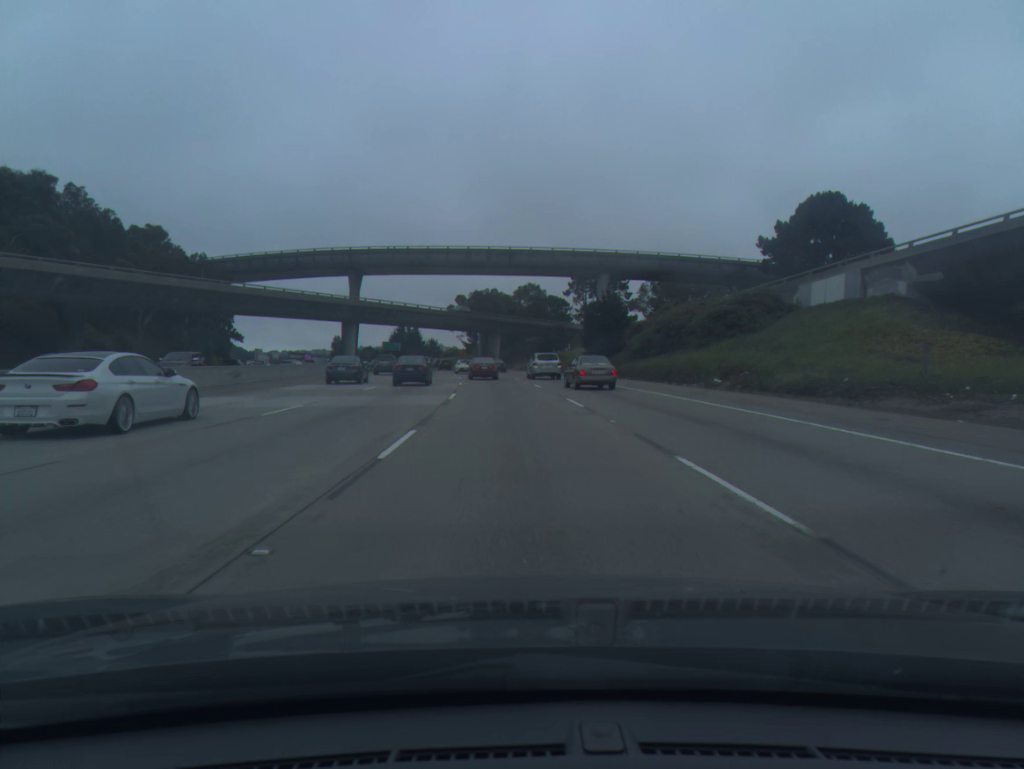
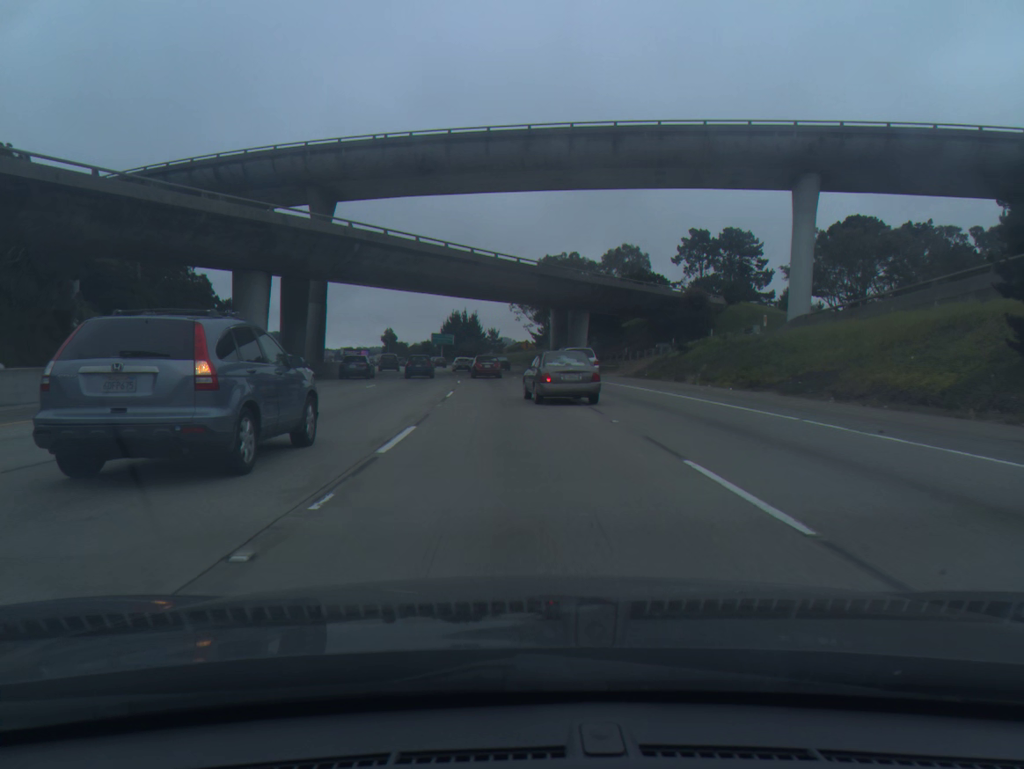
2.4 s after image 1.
(-2.6, +58.3) m; -5°
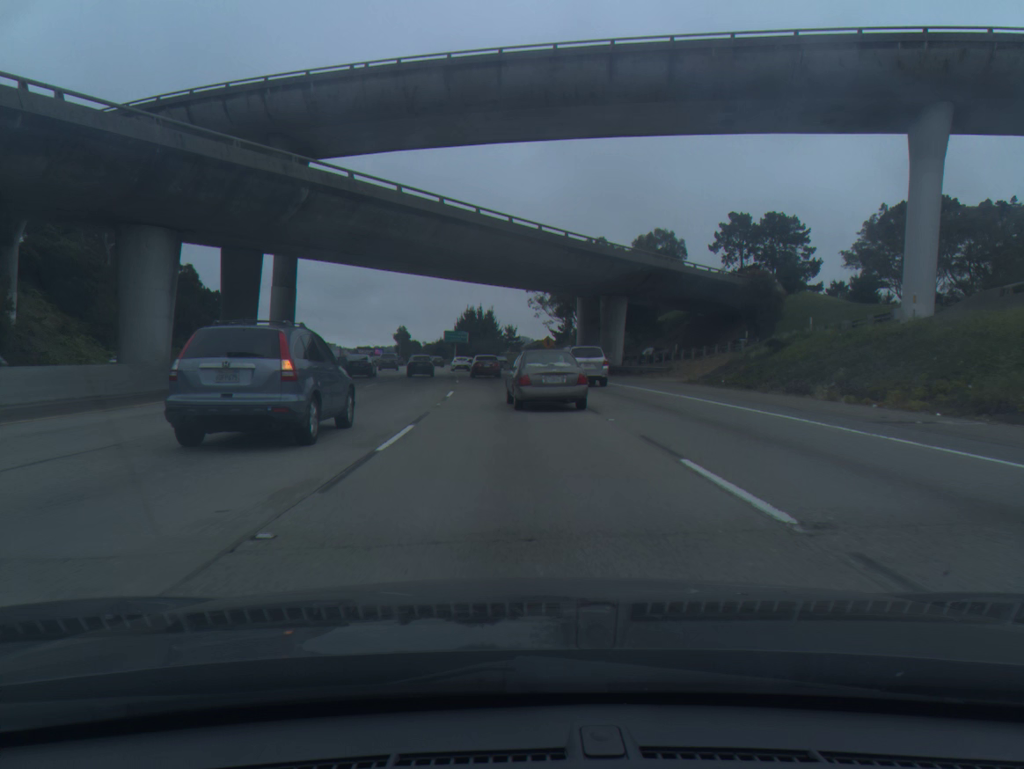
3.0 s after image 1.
(-0.2, +14.4) m; -1°
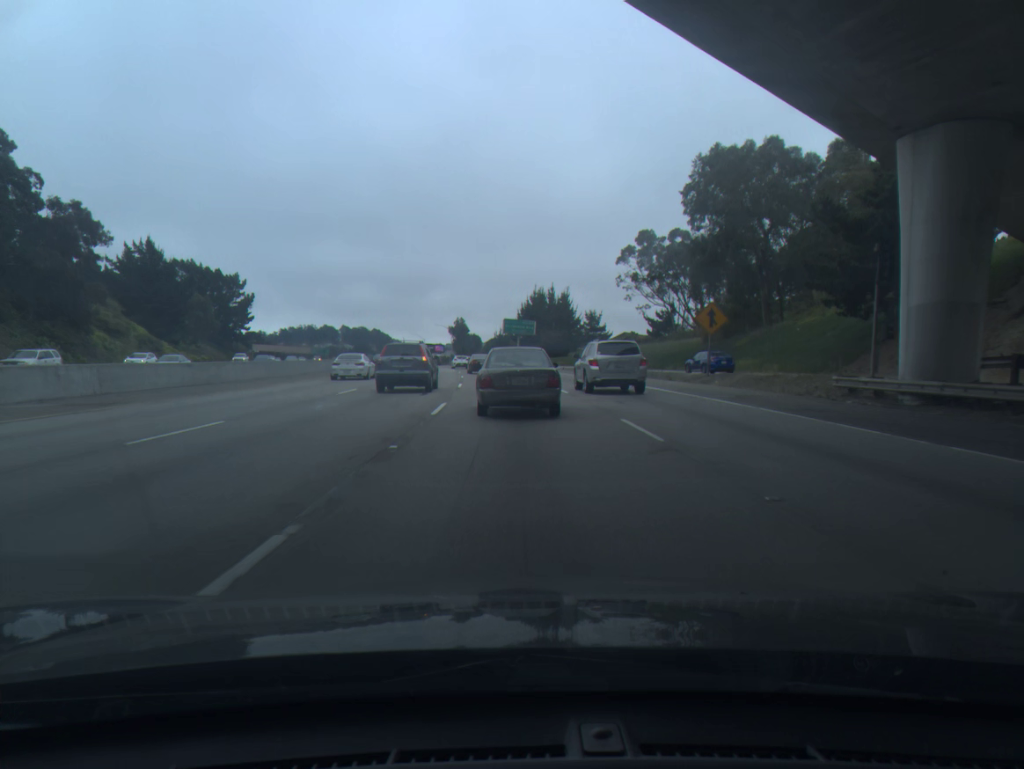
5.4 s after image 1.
(-2.4, +52.5) m; -5°
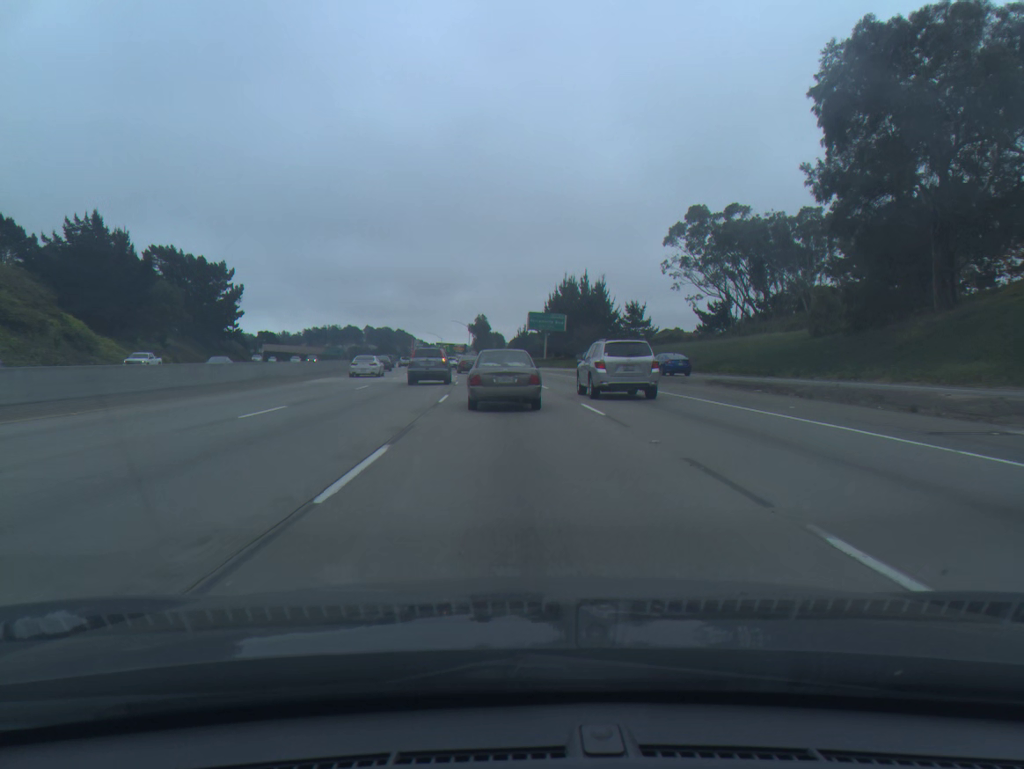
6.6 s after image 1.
(-0.3, +24.2) m; -2°
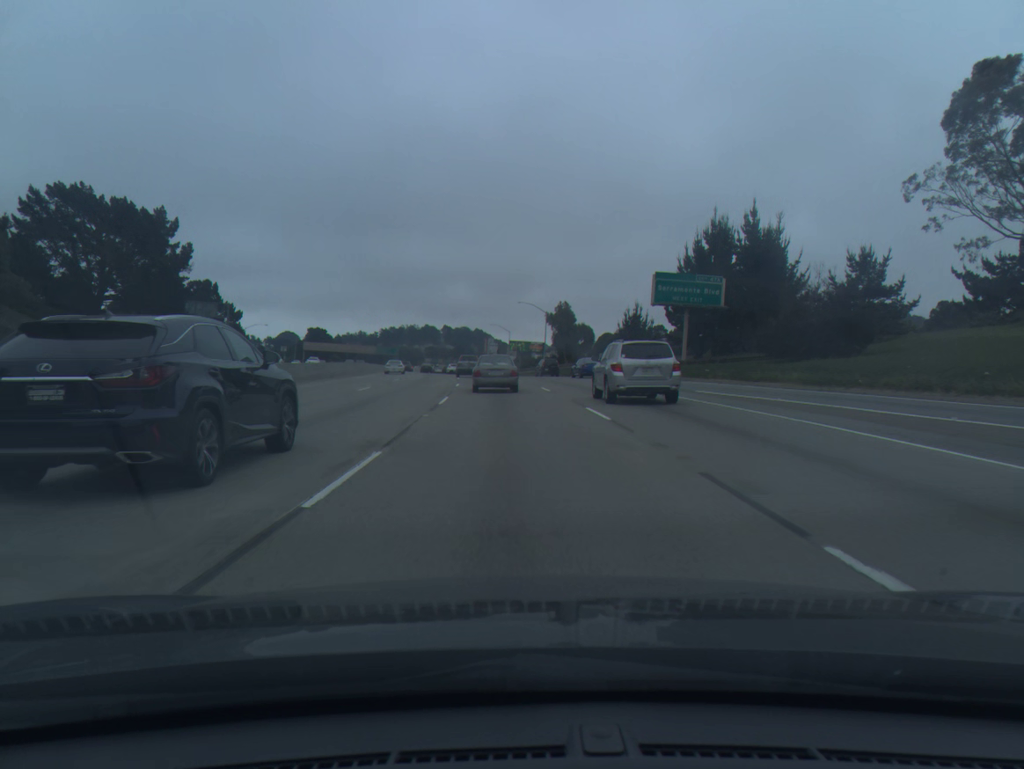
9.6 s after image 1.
(-2.9, +58.4) m; -6°
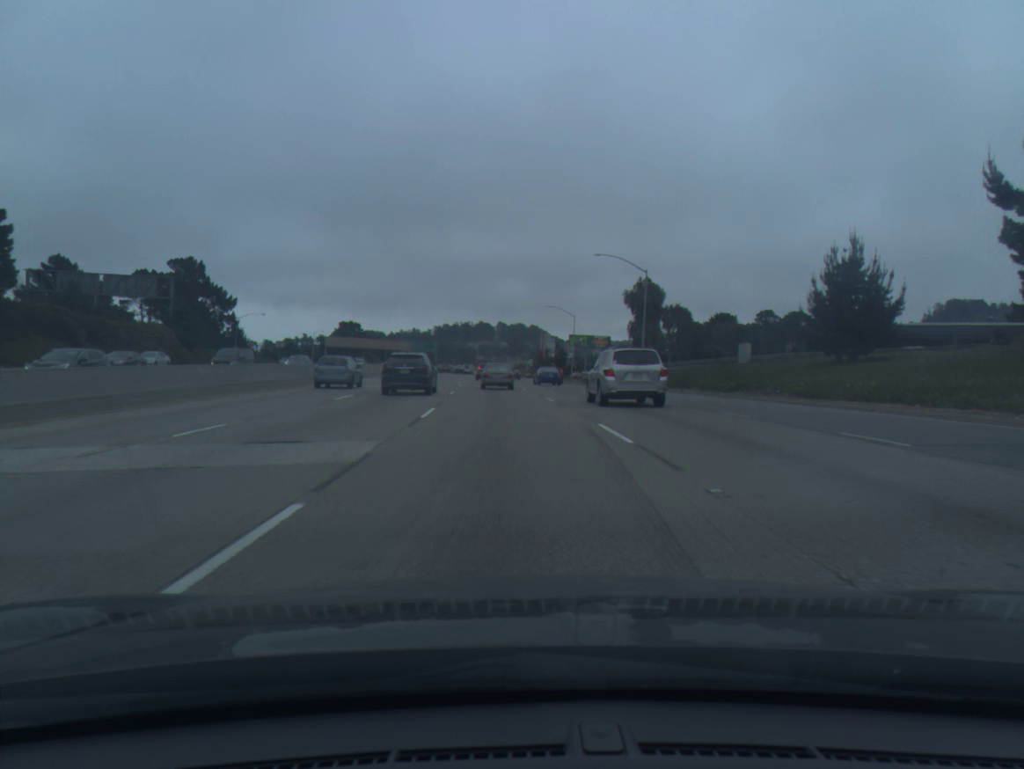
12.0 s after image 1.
(-1.7, +47.6) m; -4°
